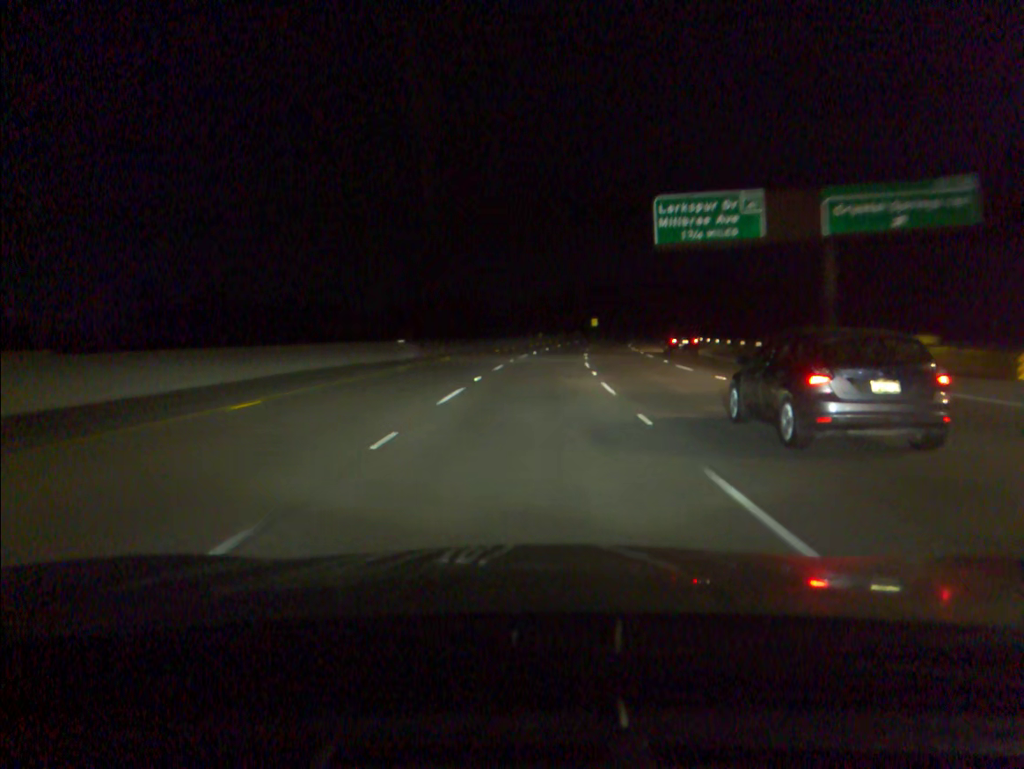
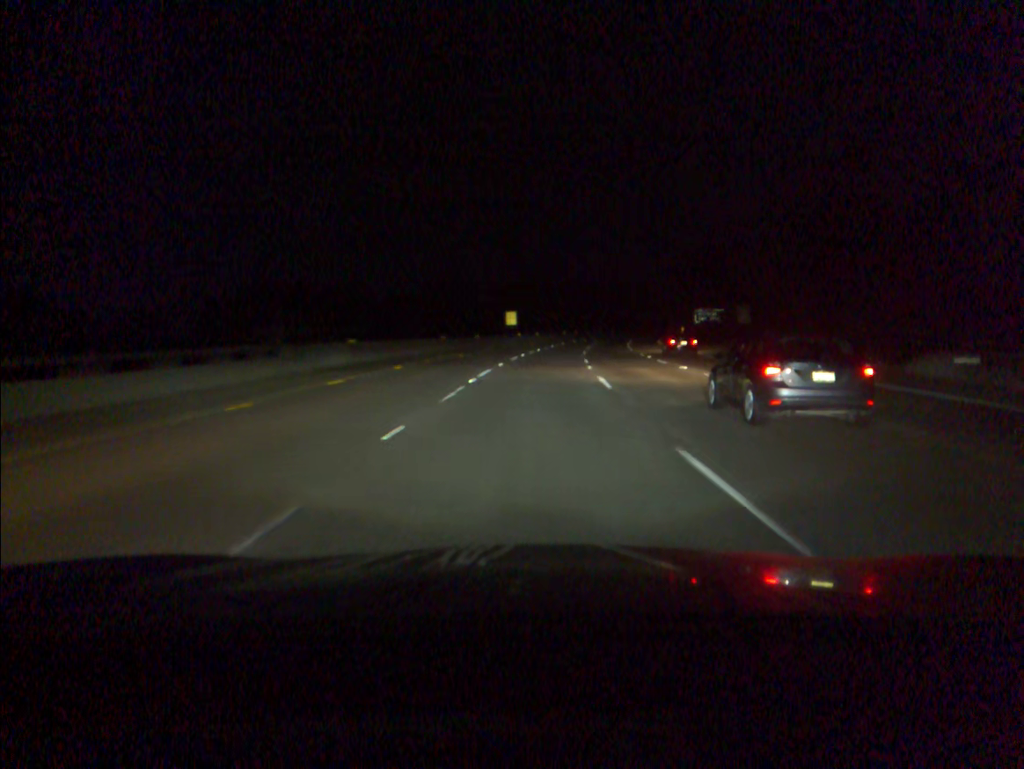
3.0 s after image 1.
(+5.1, +84.4) m; +7°
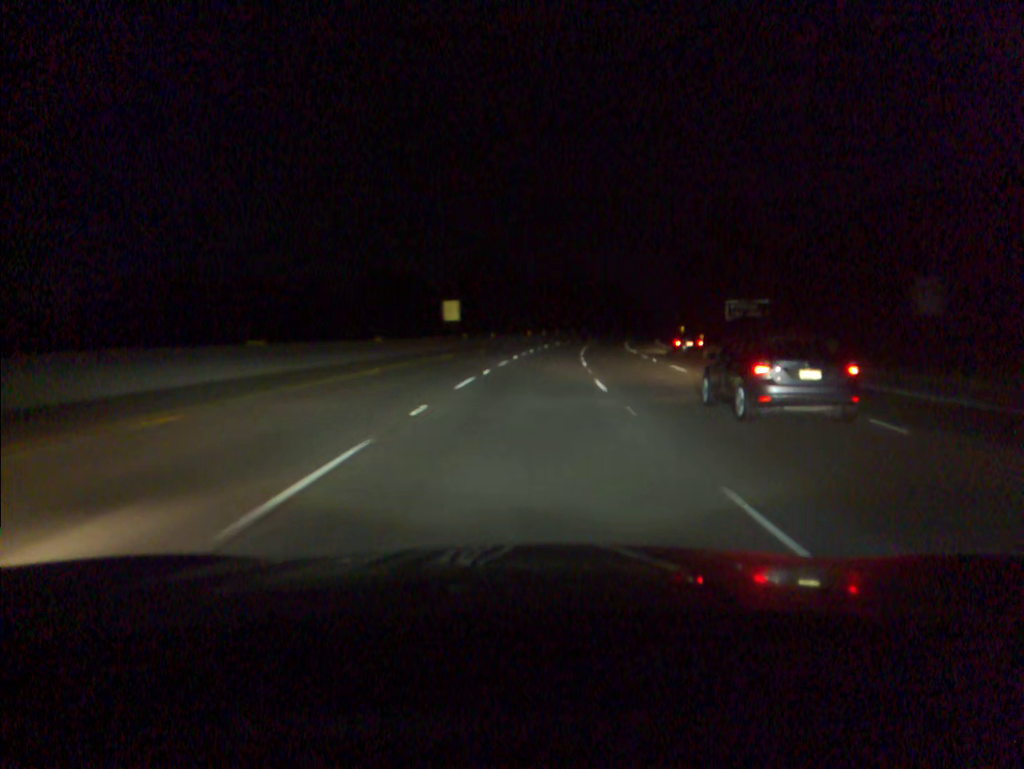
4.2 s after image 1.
(+0.7, +33.7) m; +3°
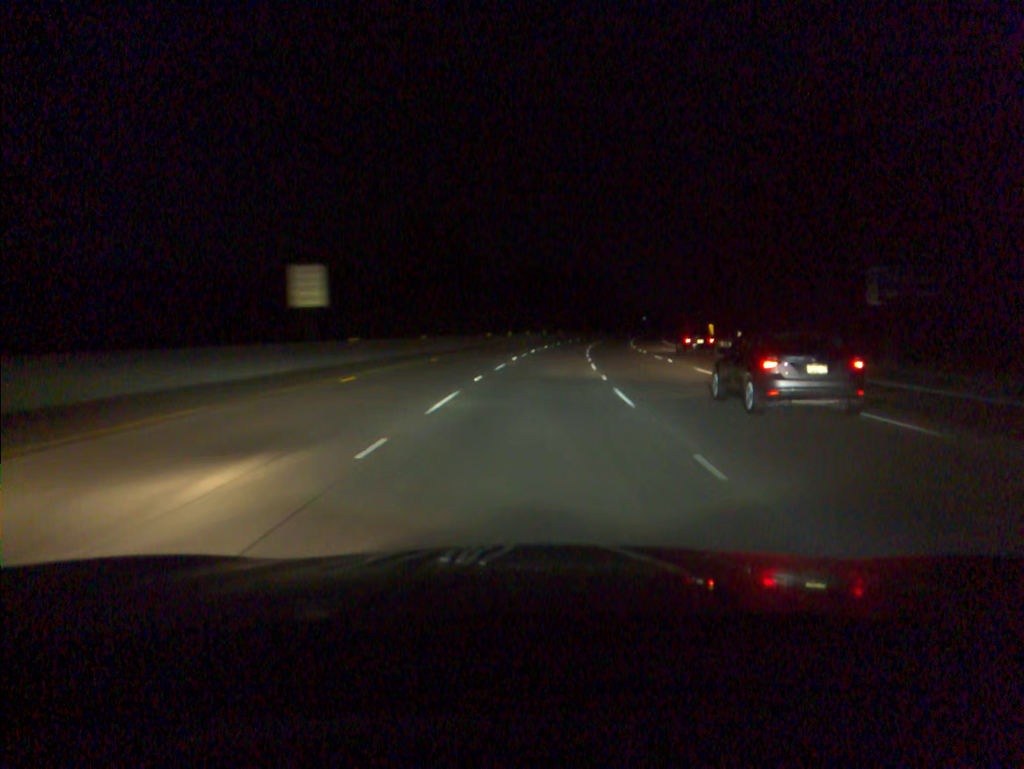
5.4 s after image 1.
(+0.7, +33.6) m; +3°
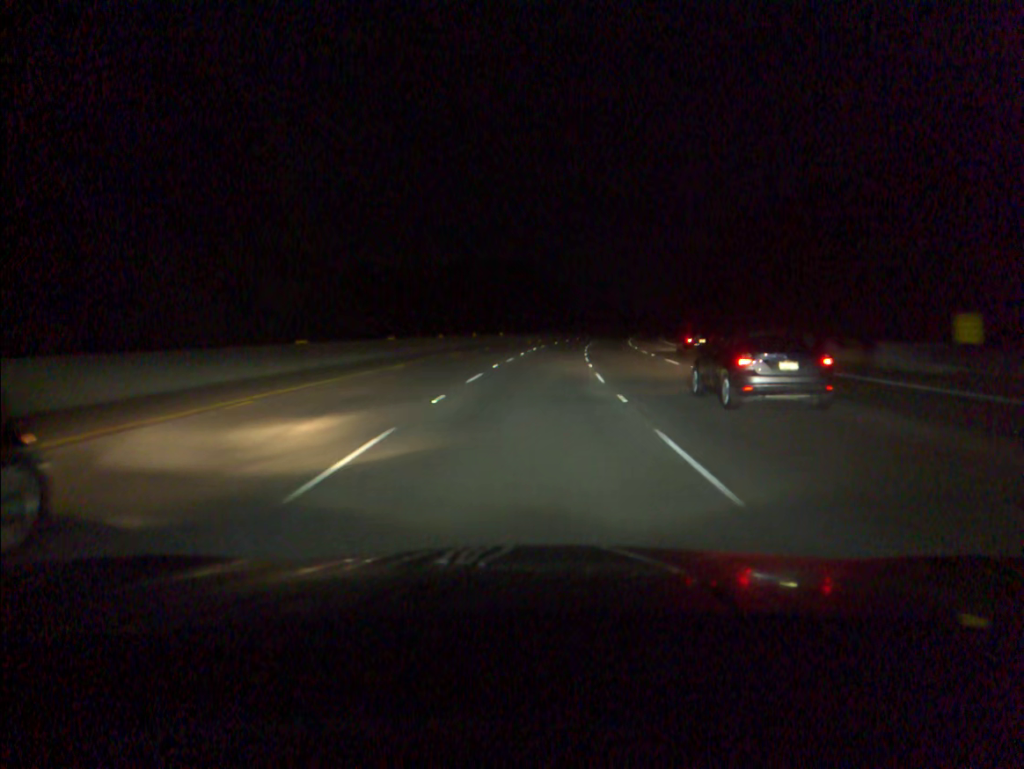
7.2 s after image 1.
(+2.0, +50.4) m; +4°
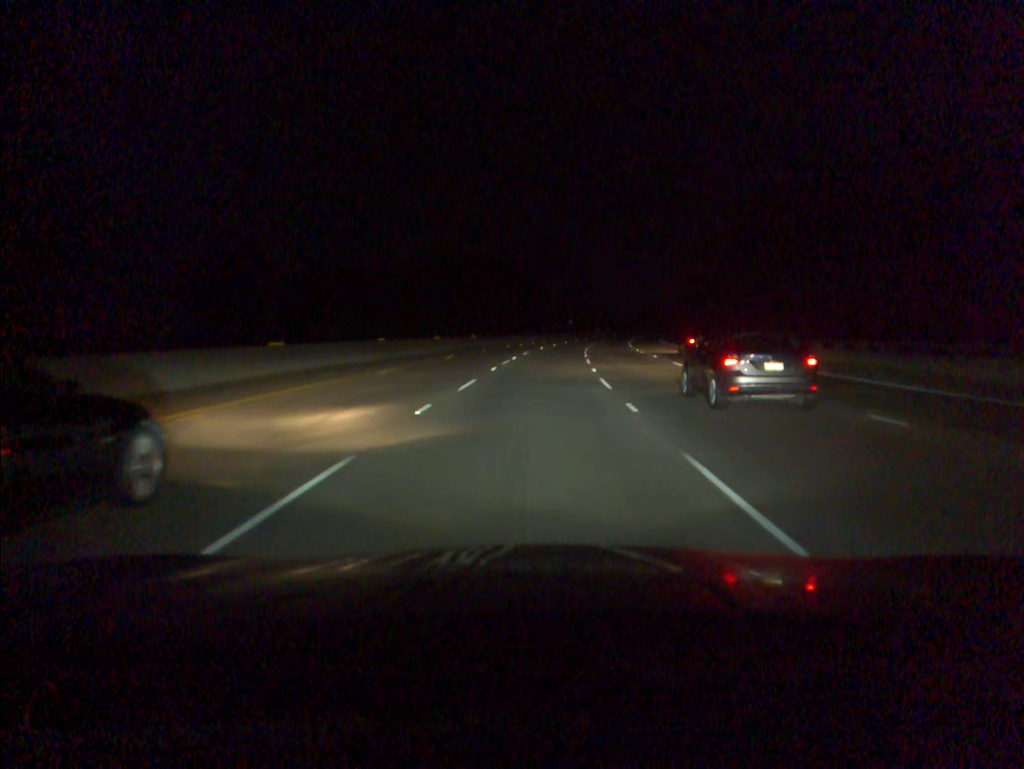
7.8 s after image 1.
(+0.2, +16.8) m; +1°
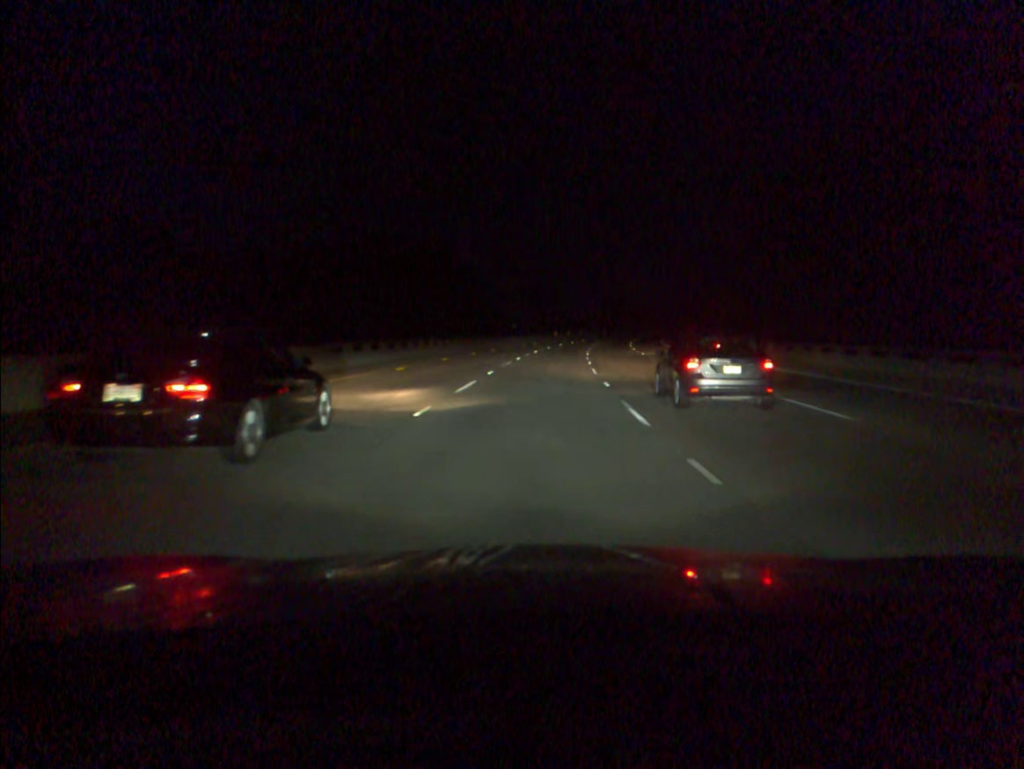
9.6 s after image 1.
(+1.7, +50.3) m; +4°
